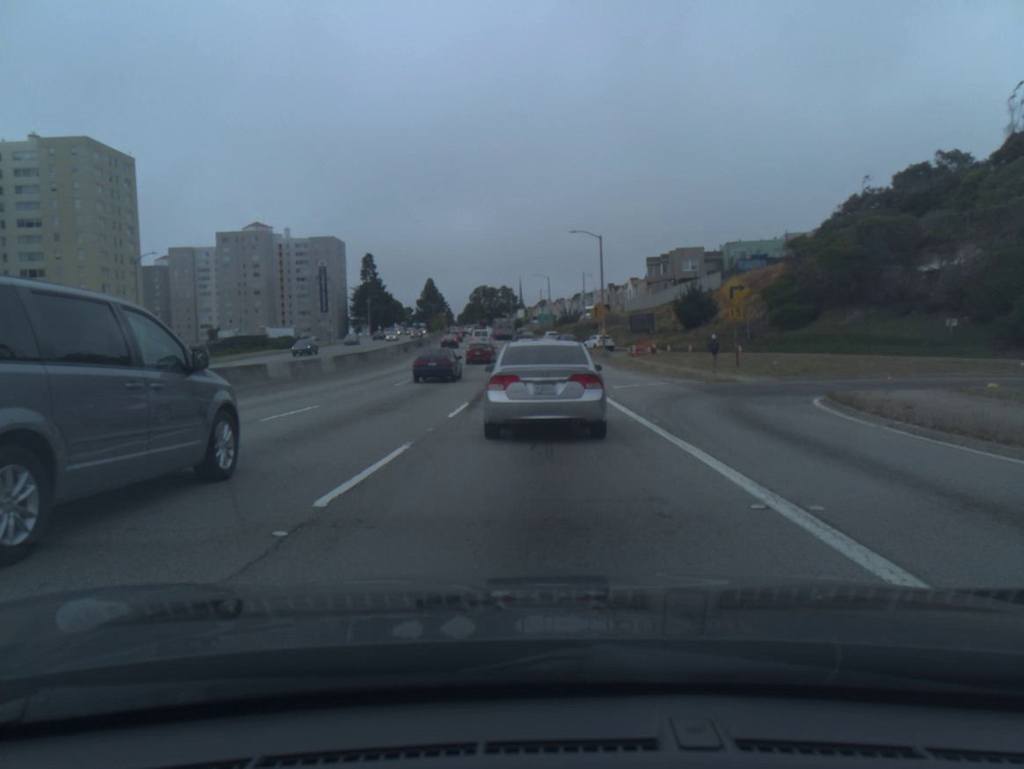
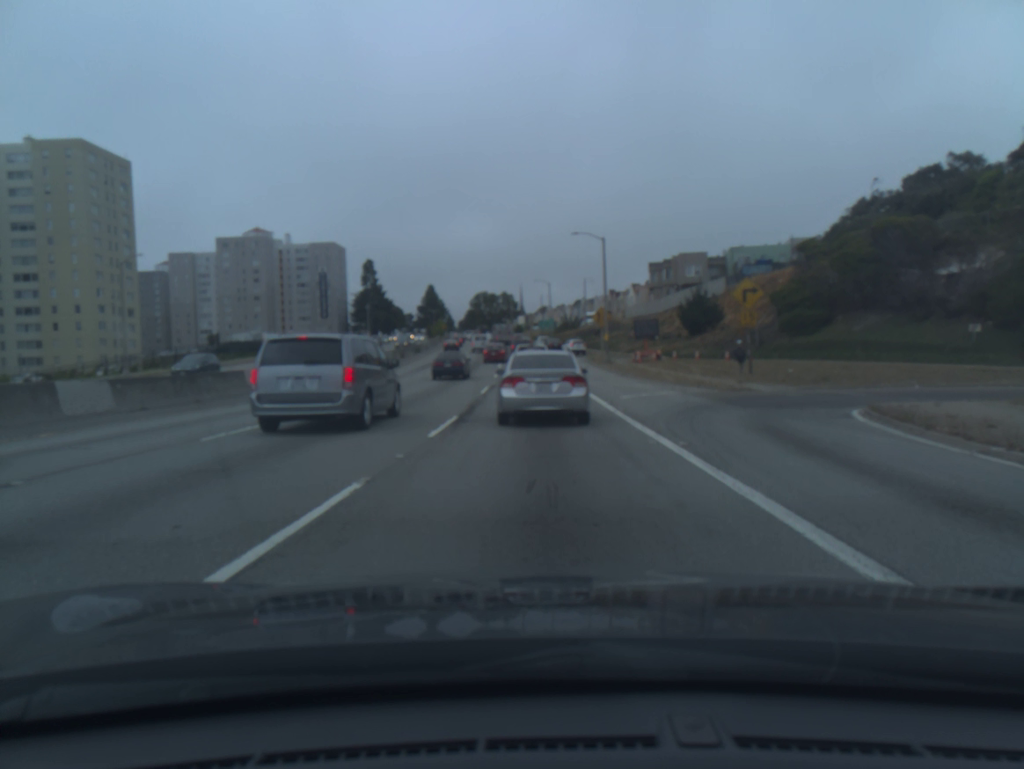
(0.0, +2.7) m; 0°
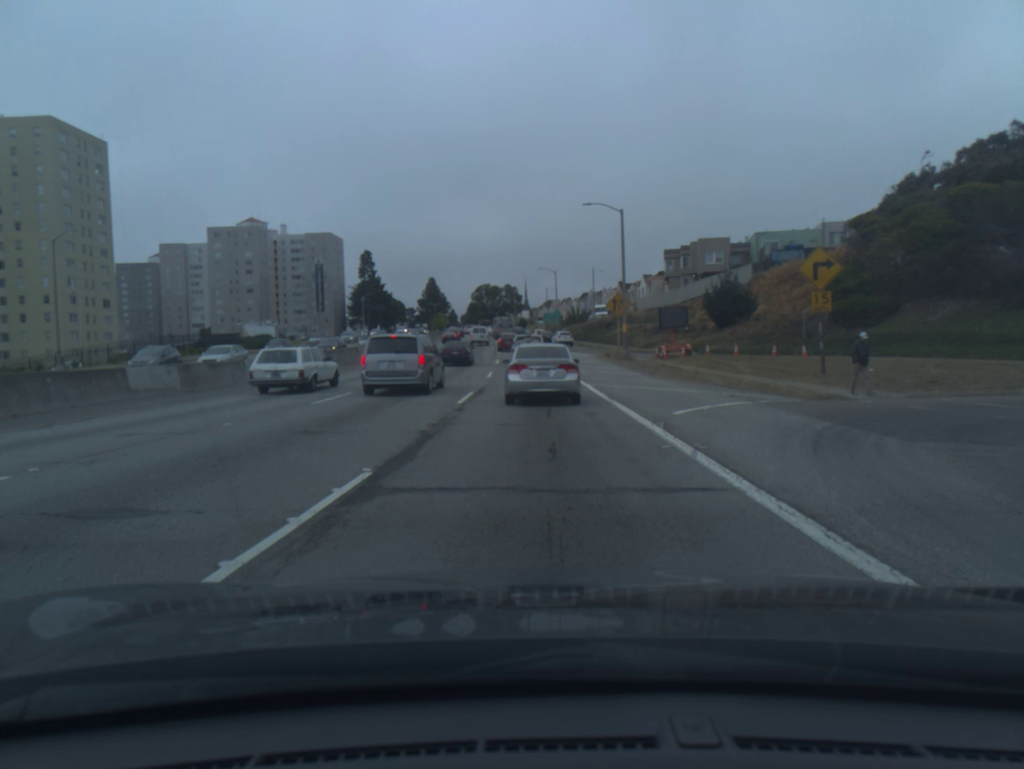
(0.0, +8.8) m; 0°
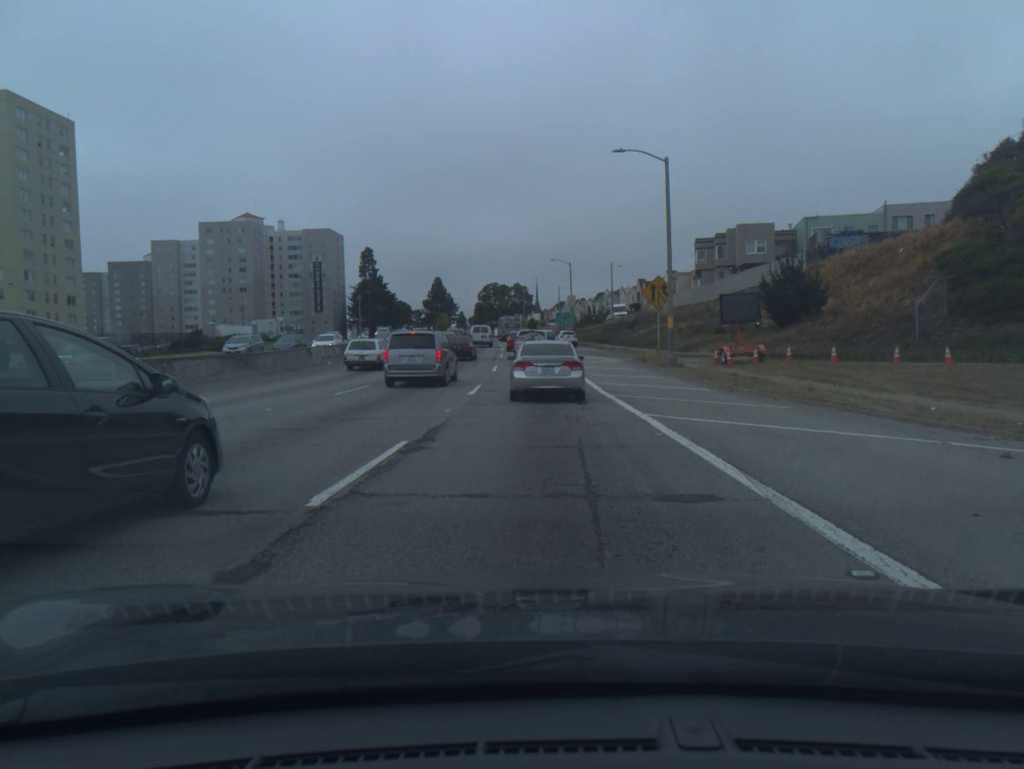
(-0.1, +12.6) m; -1°
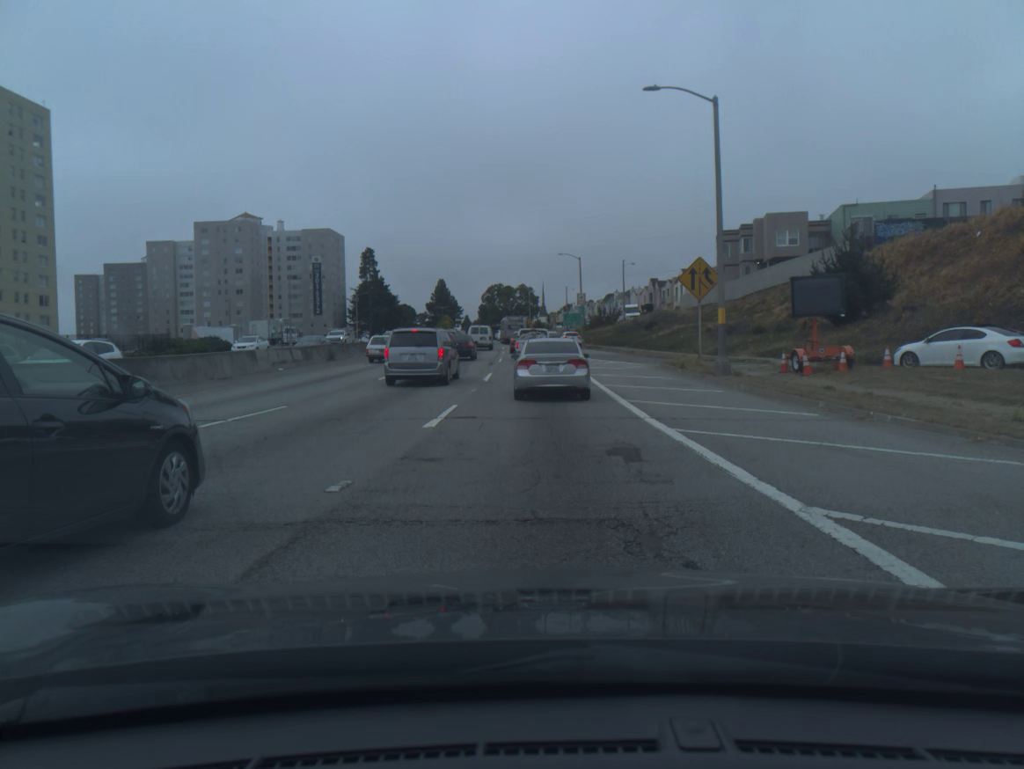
(0.0, +8.8) m; 0°
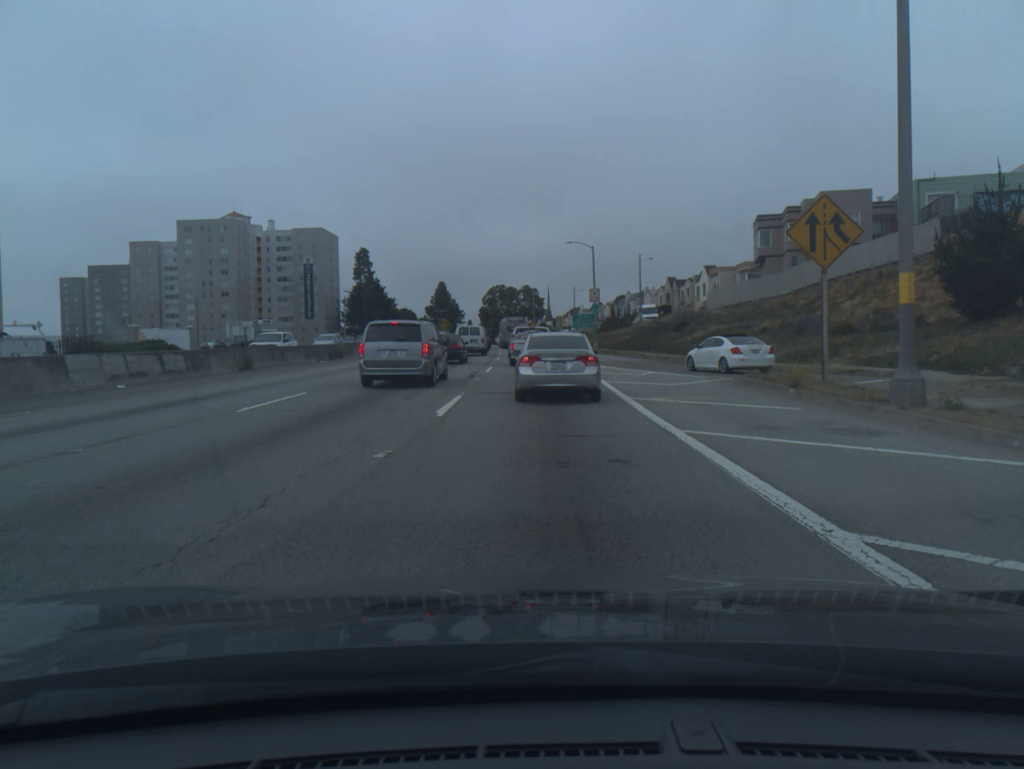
(-0.1, +12.8) m; -1°
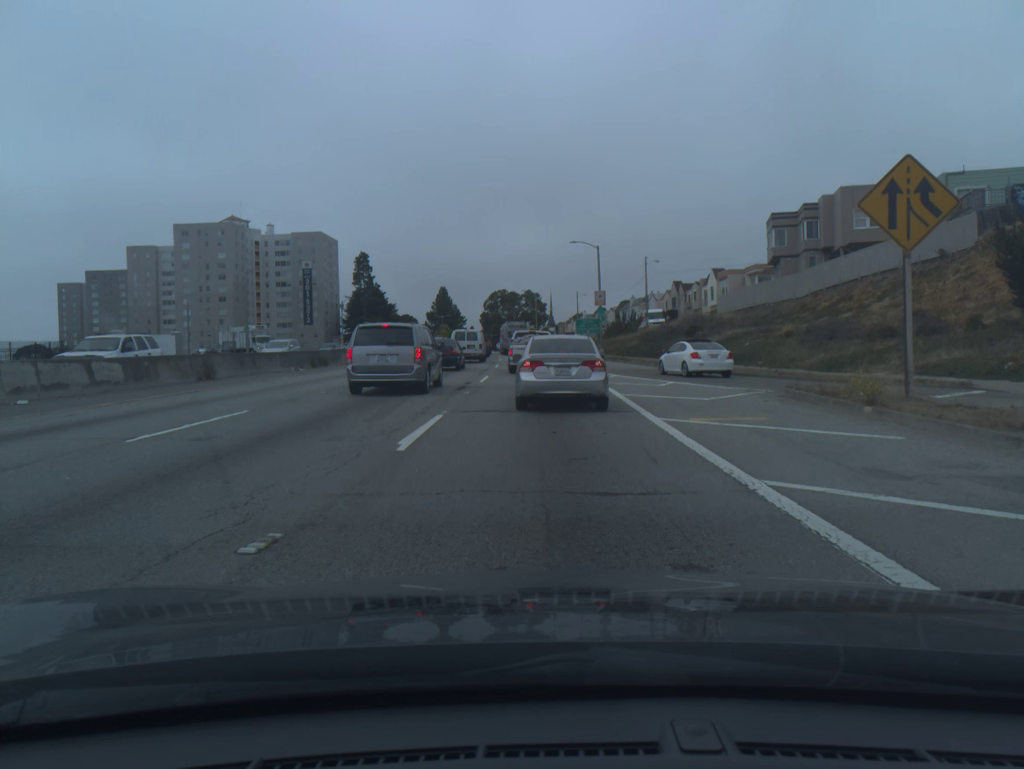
(0.0, +3.9) m; 0°
